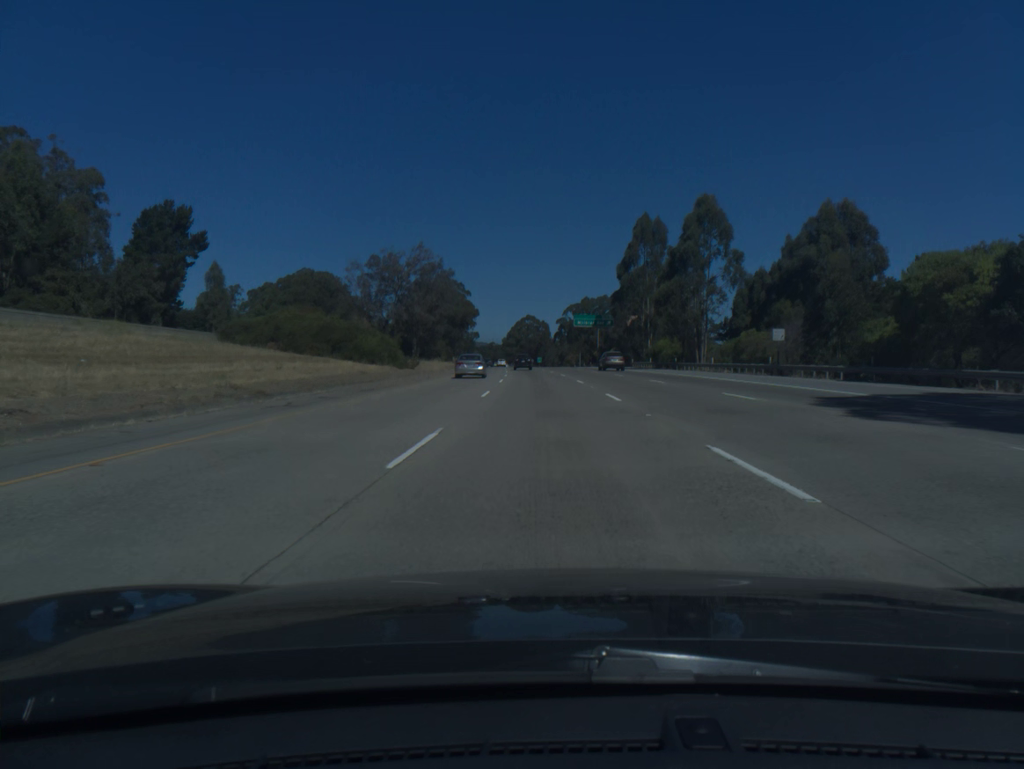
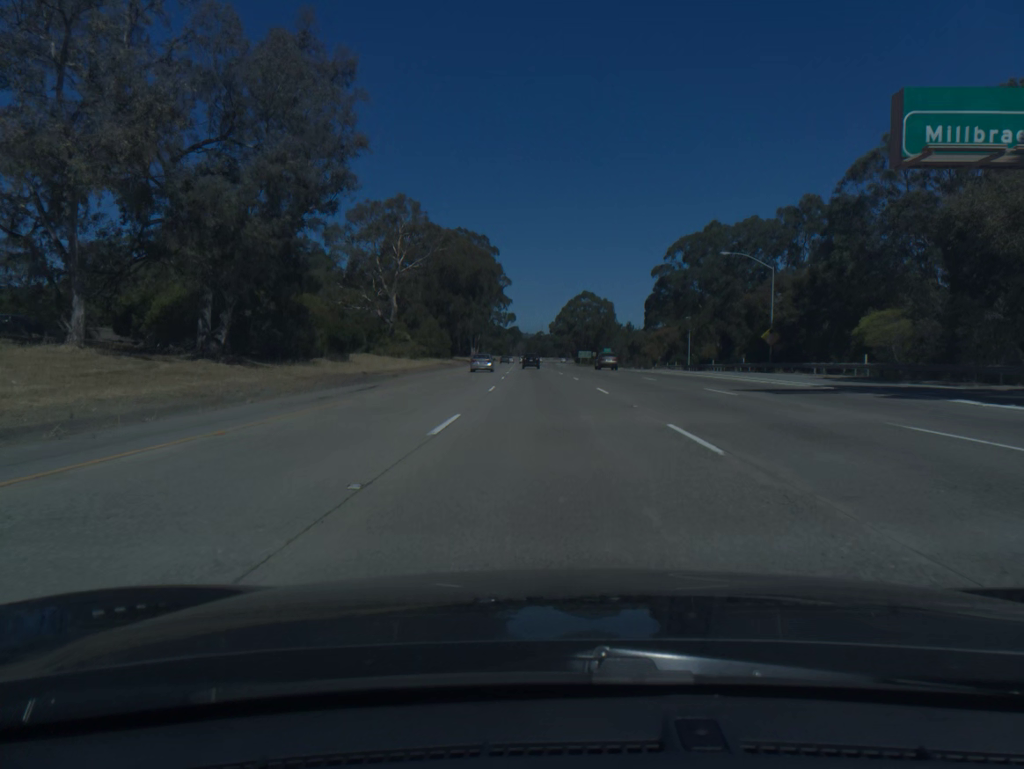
(-3.3, +99.1) m; -4°
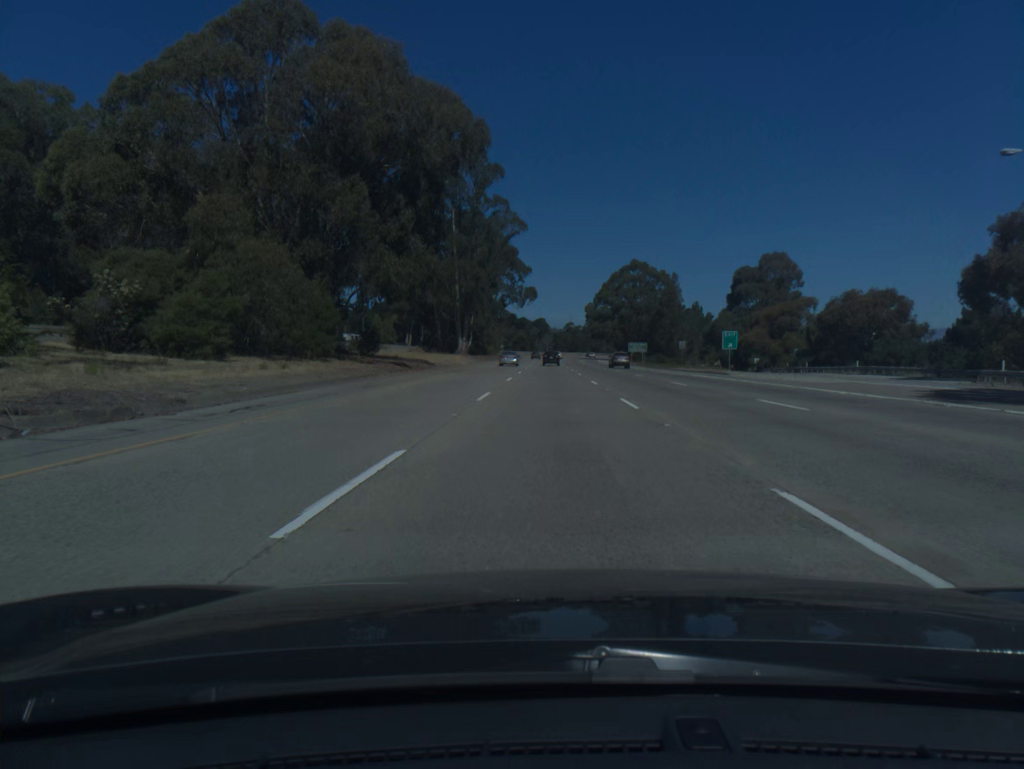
(-1.7, +79.1) m; -2°
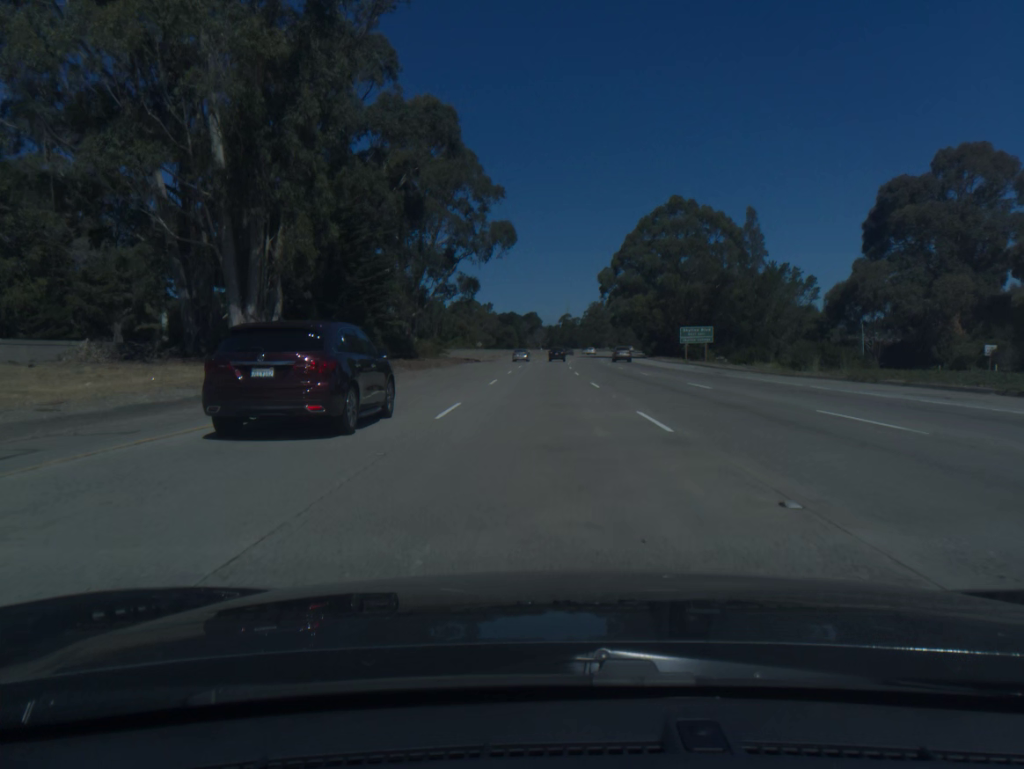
(+0.3, +79.0) m; 0°
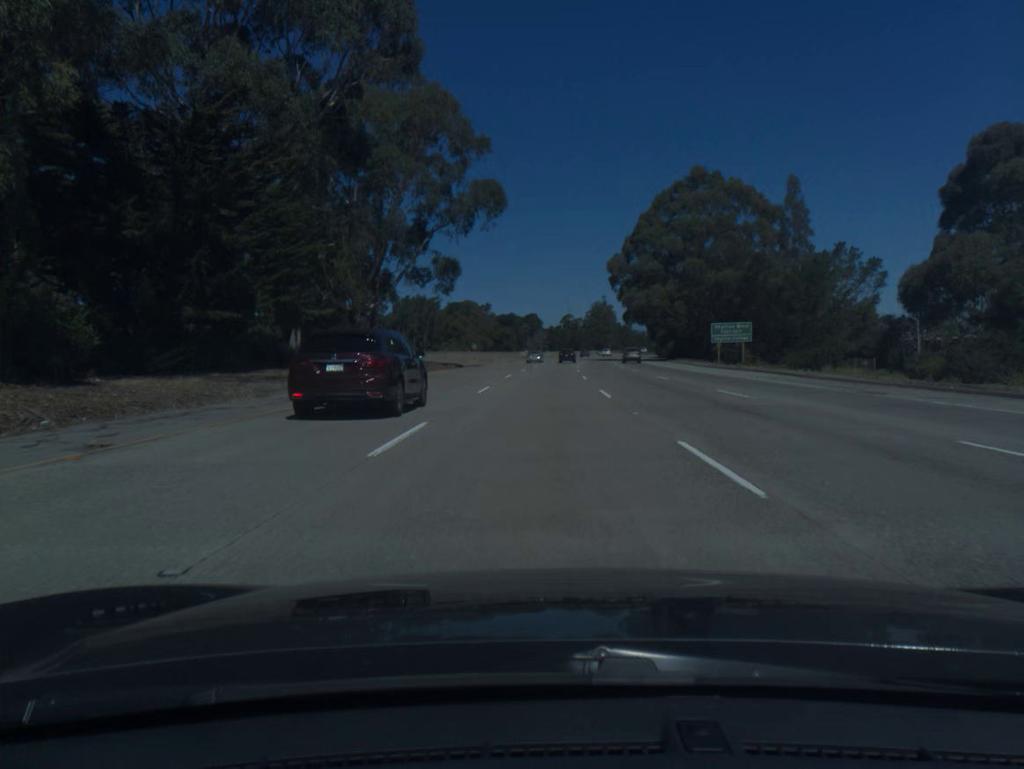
(0.0, +19.7) m; 0°
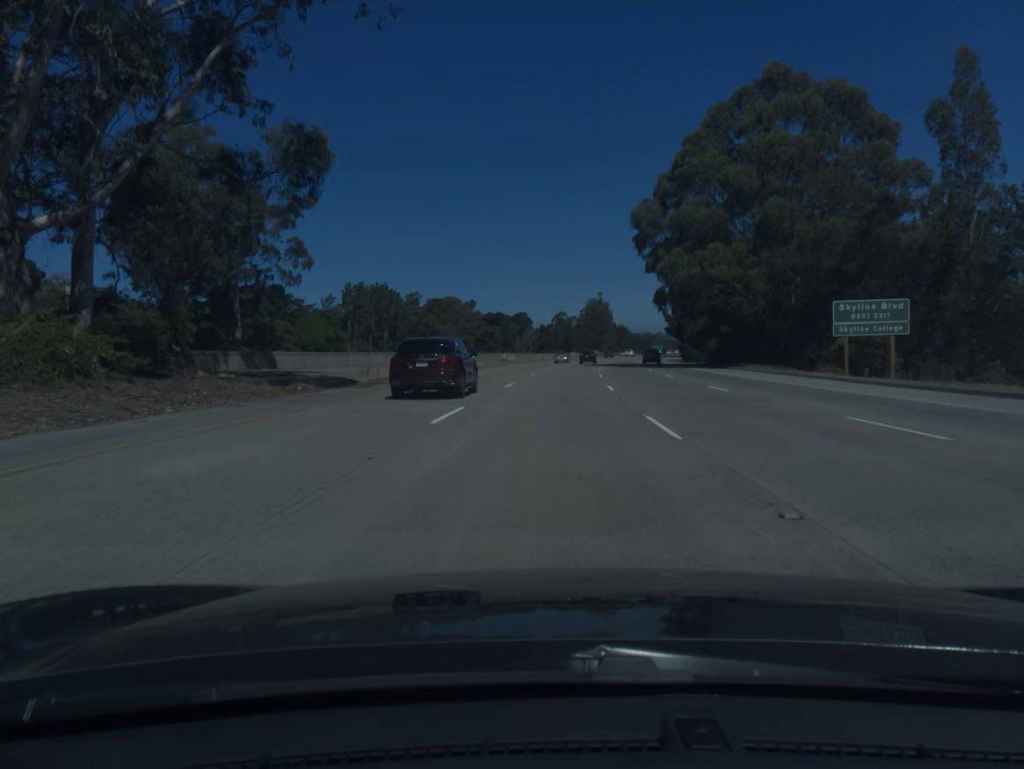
(+0.1, +39.4) m; +1°
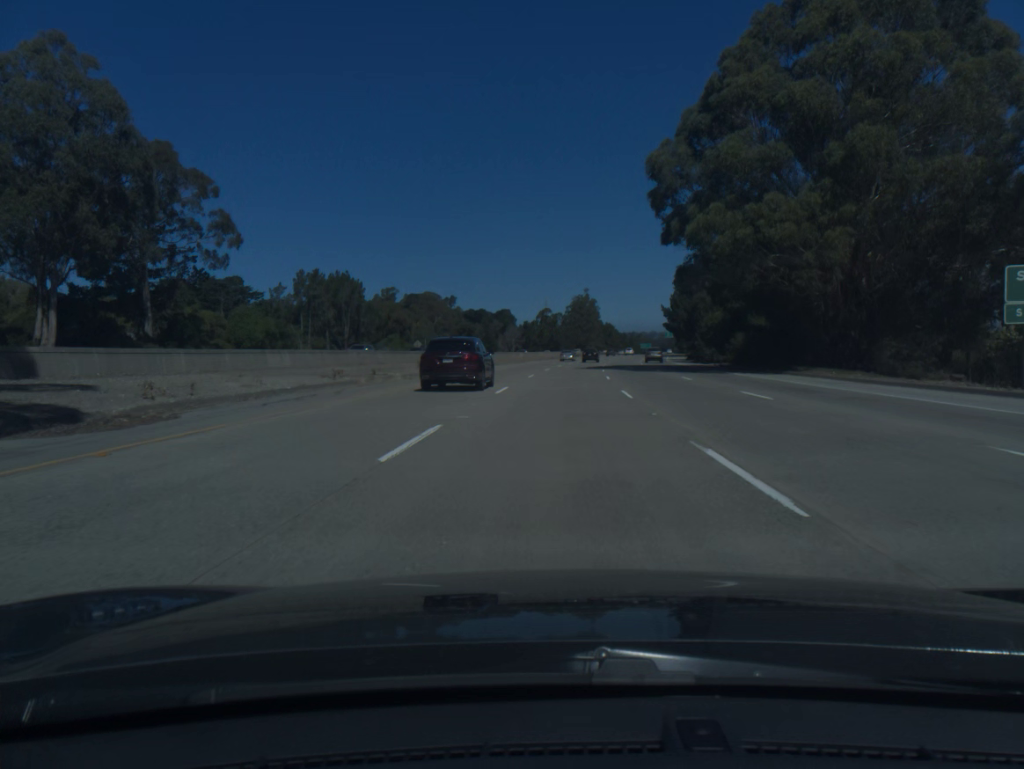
(+0.2, +19.7) m; +1°
